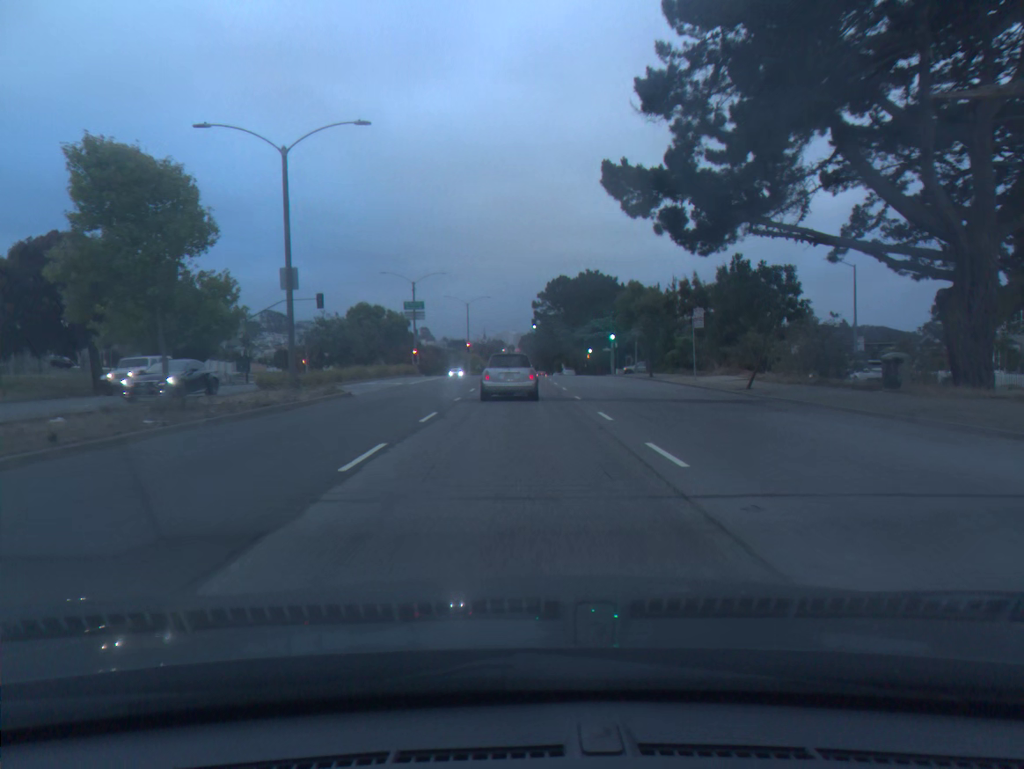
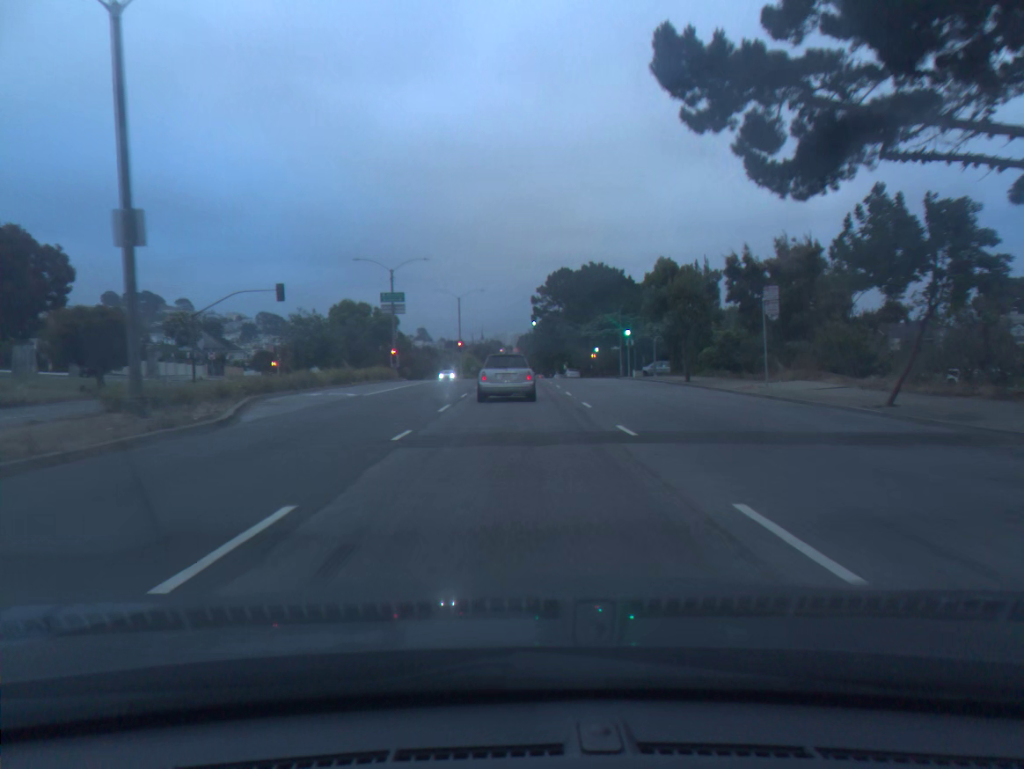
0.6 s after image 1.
(0.0, +11.1) m; 0°
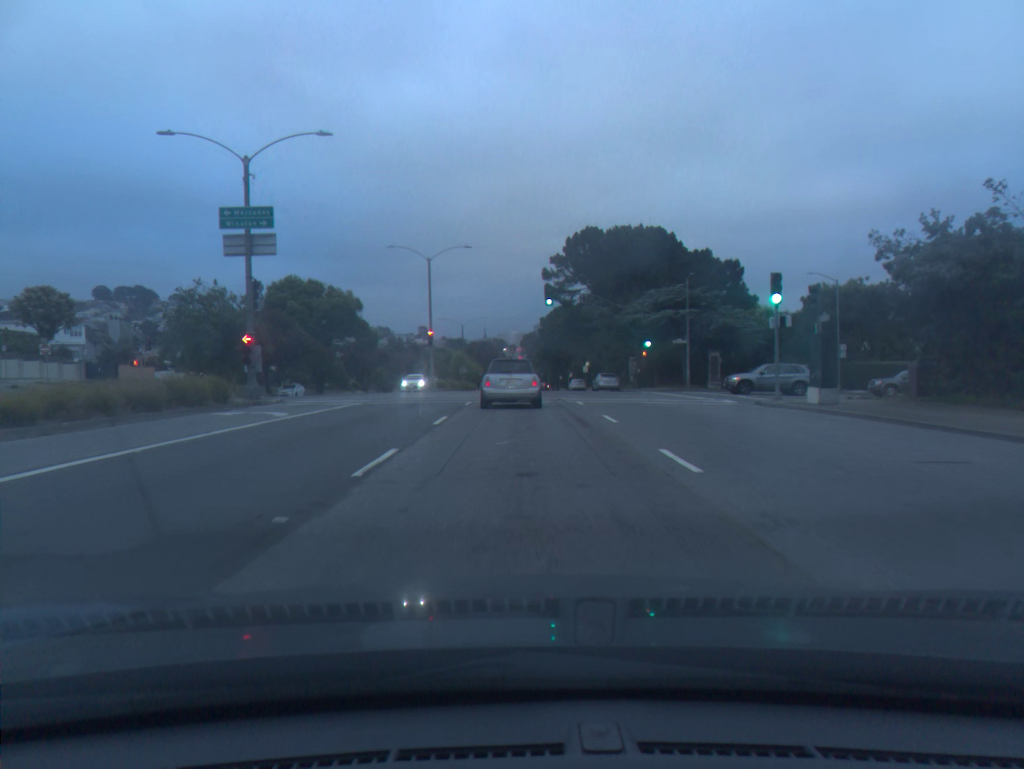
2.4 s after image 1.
(-0.2, +32.8) m; 0°
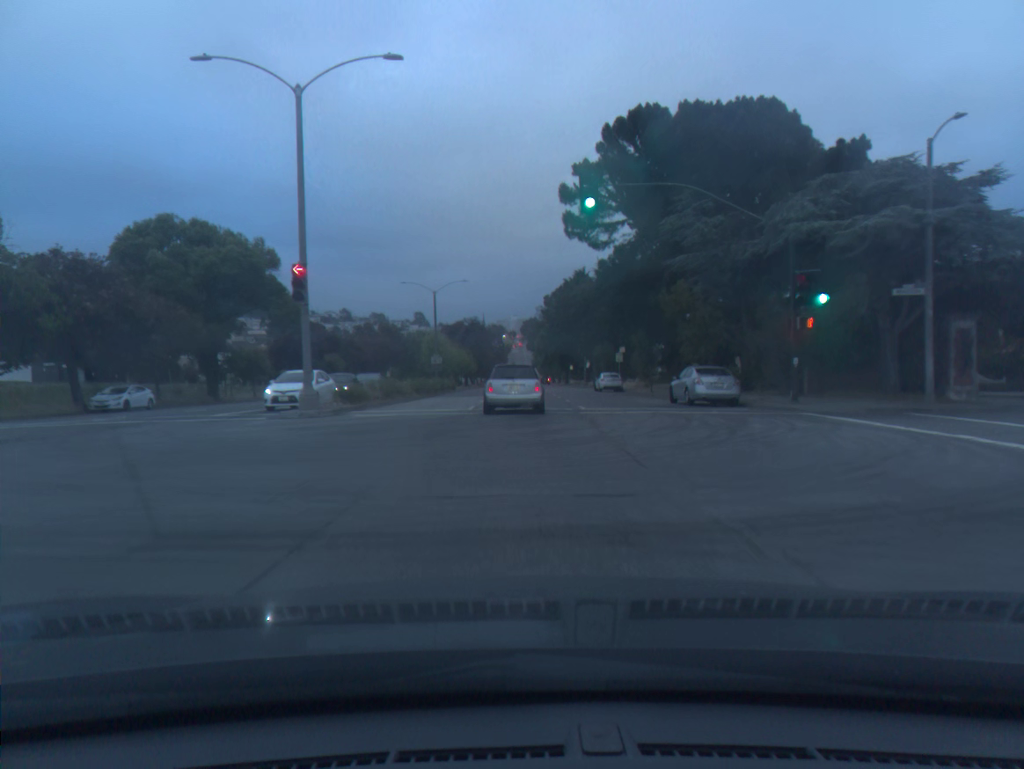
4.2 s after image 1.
(-0.1, +32.2) m; 0°
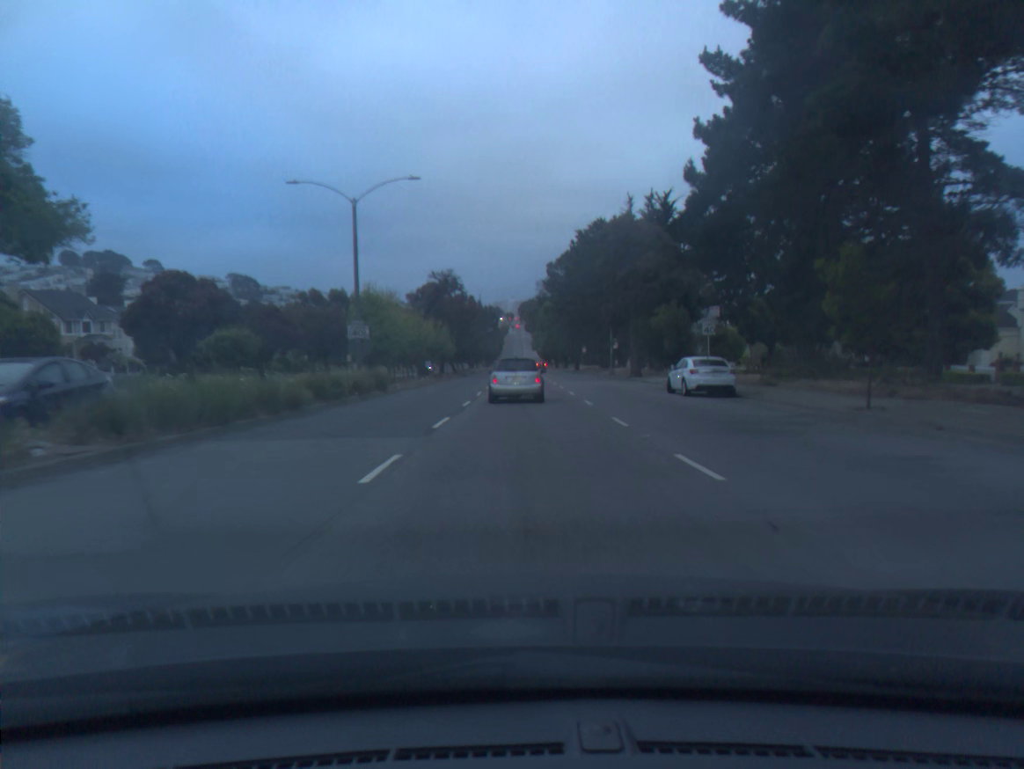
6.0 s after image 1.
(+0.1, +31.9) m; 0°
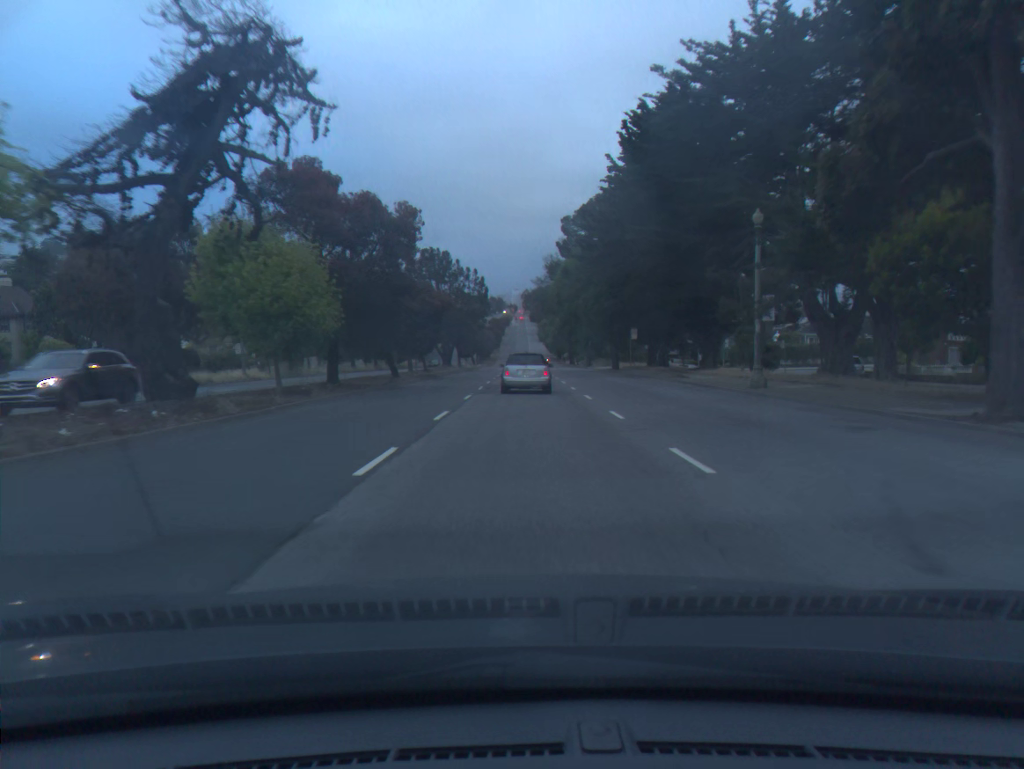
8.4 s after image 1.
(+0.1, +43.8) m; 0°
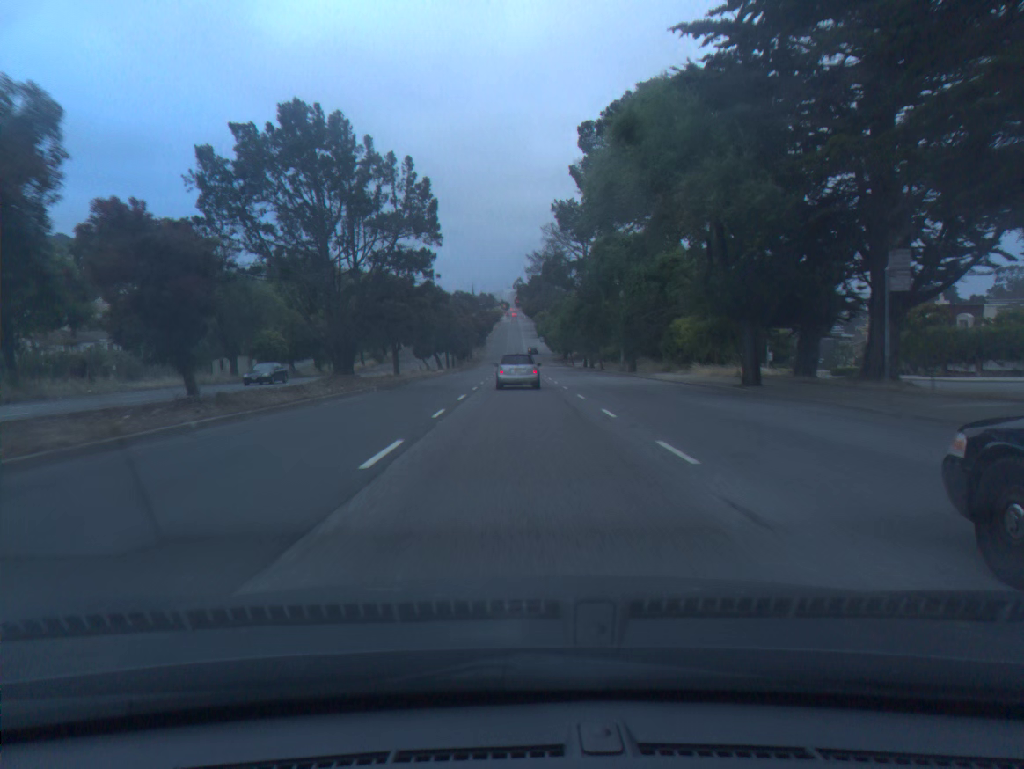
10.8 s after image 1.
(+0.2, +43.3) m; +1°
